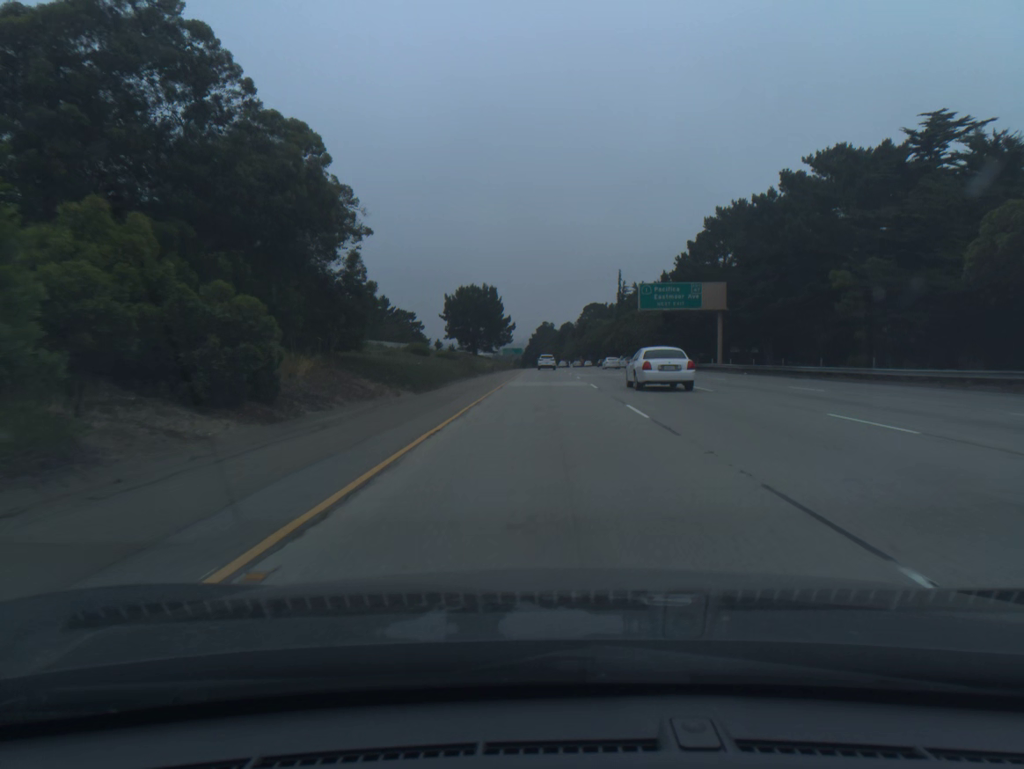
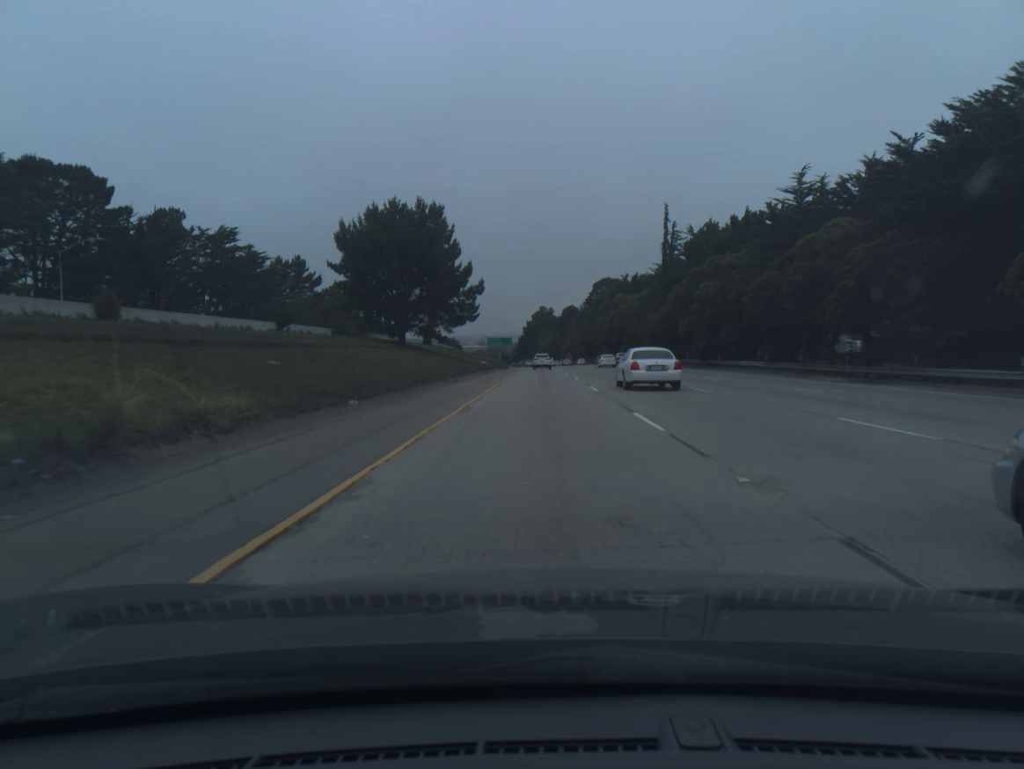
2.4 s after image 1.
(+0.3, +73.8) m; 0°
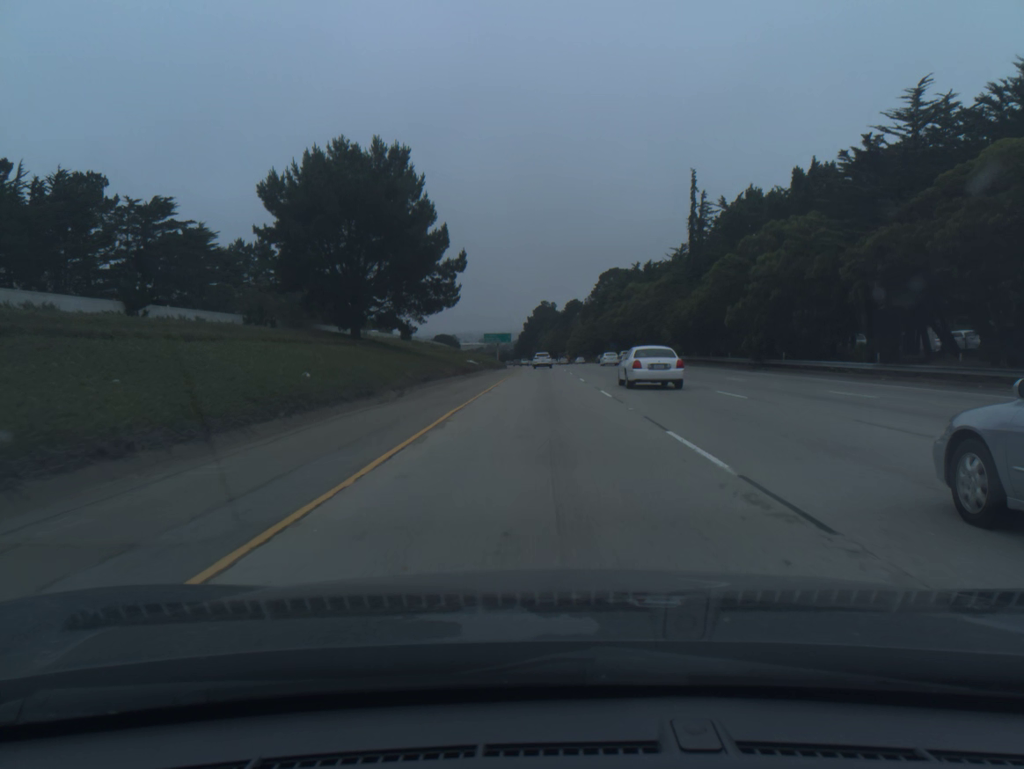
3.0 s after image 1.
(0.0, +18.7) m; 0°
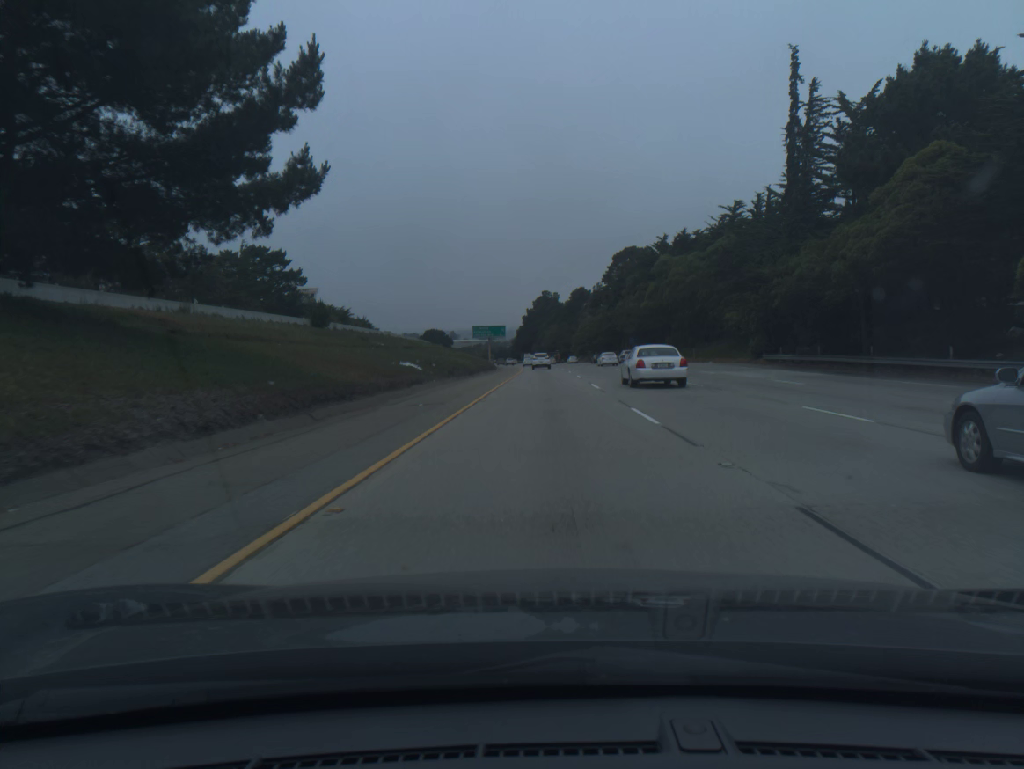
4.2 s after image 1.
(0.0, +37.4) m; 0°
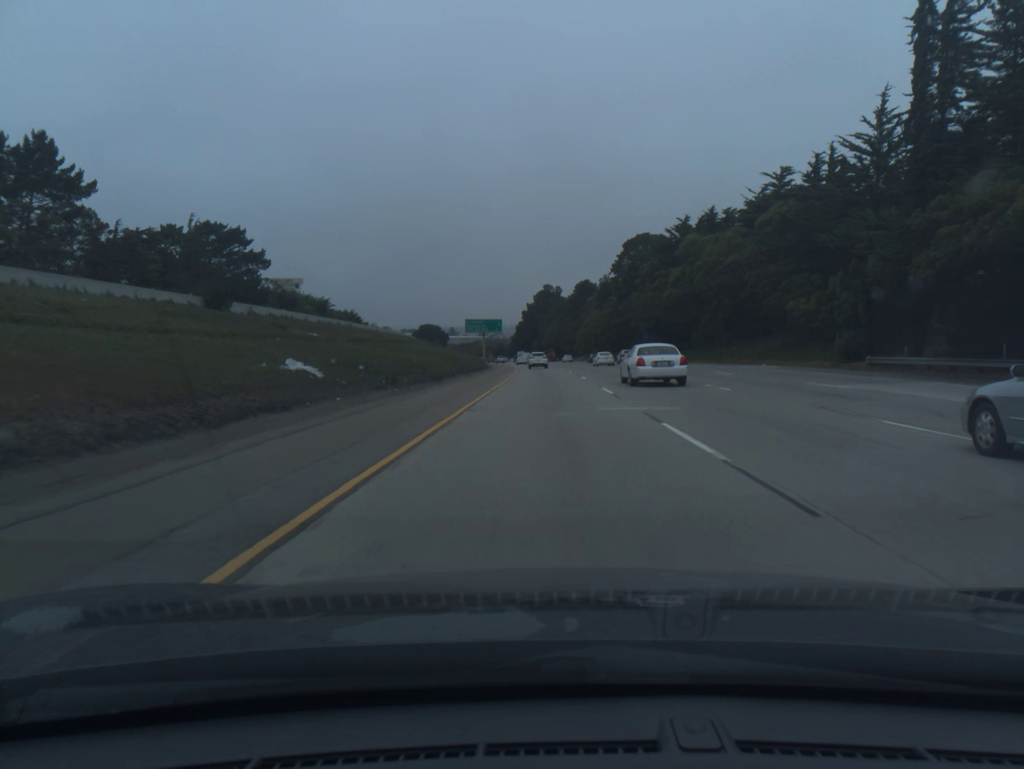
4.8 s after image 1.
(0.0, +18.7) m; 0°
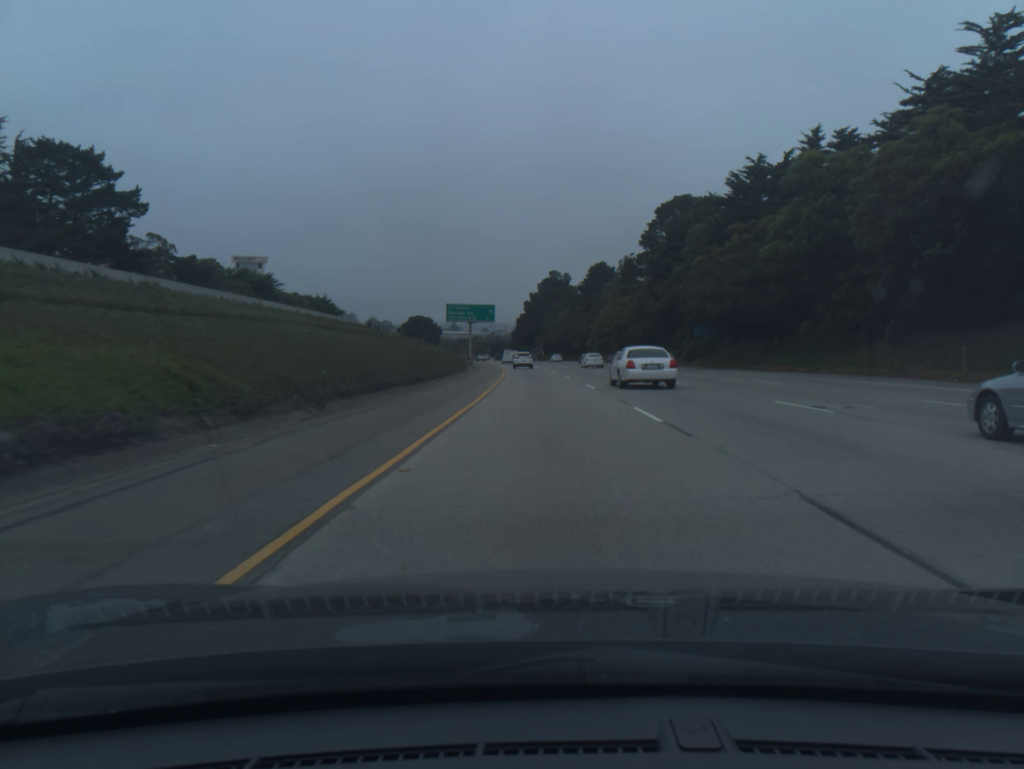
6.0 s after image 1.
(-0.1, +37.4) m; 0°
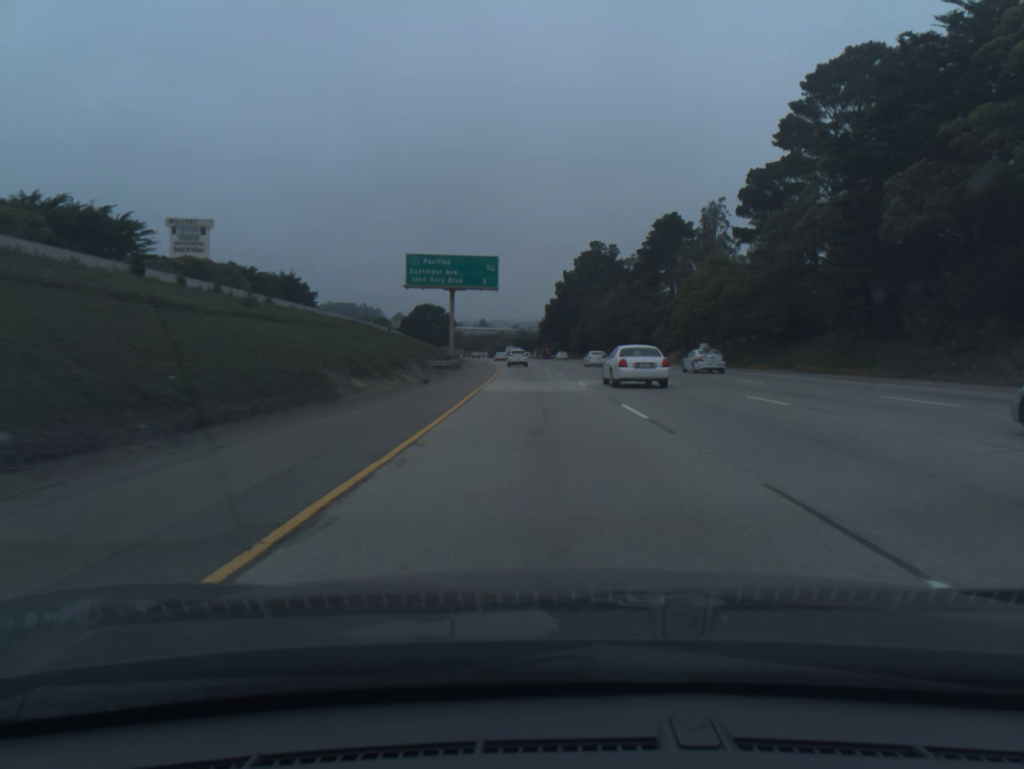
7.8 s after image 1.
(-0.9, +56.3) m; -2°
